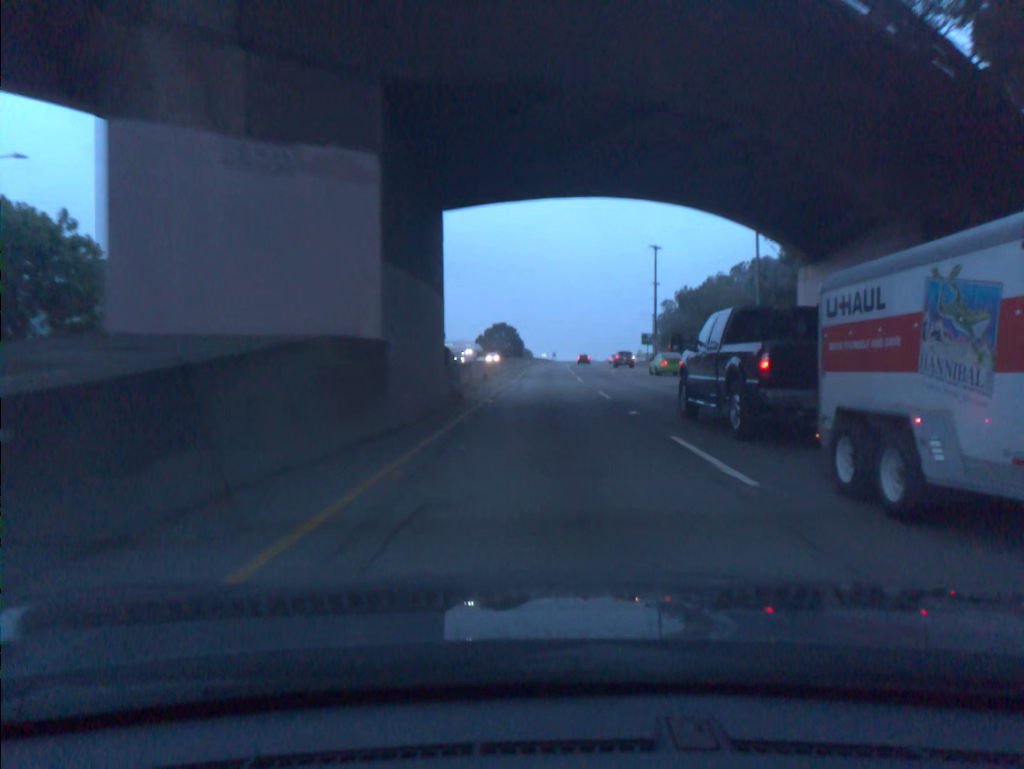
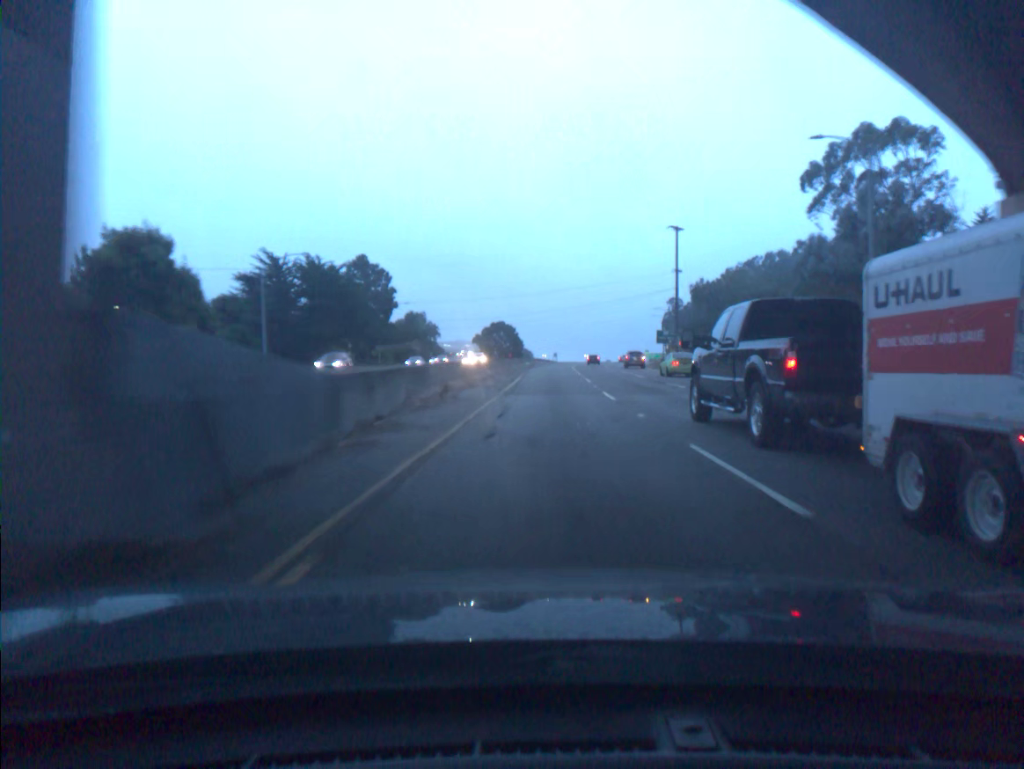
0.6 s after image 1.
(0.0, +16.1) m; 0°
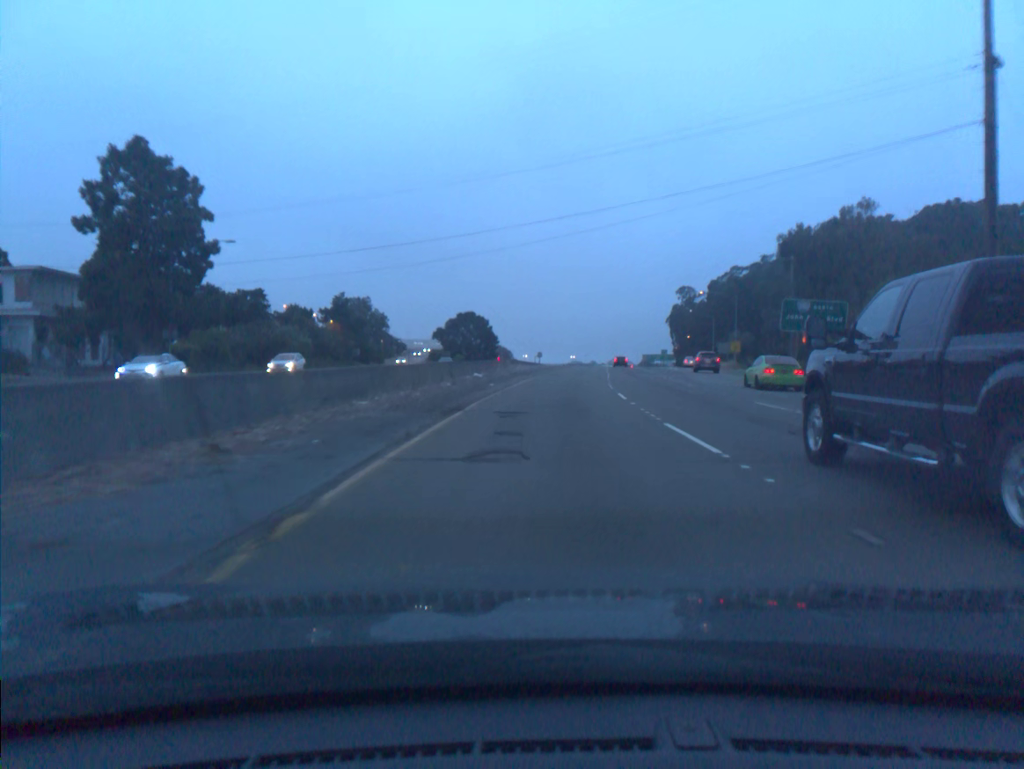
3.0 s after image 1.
(+0.7, +65.1) m; +1°
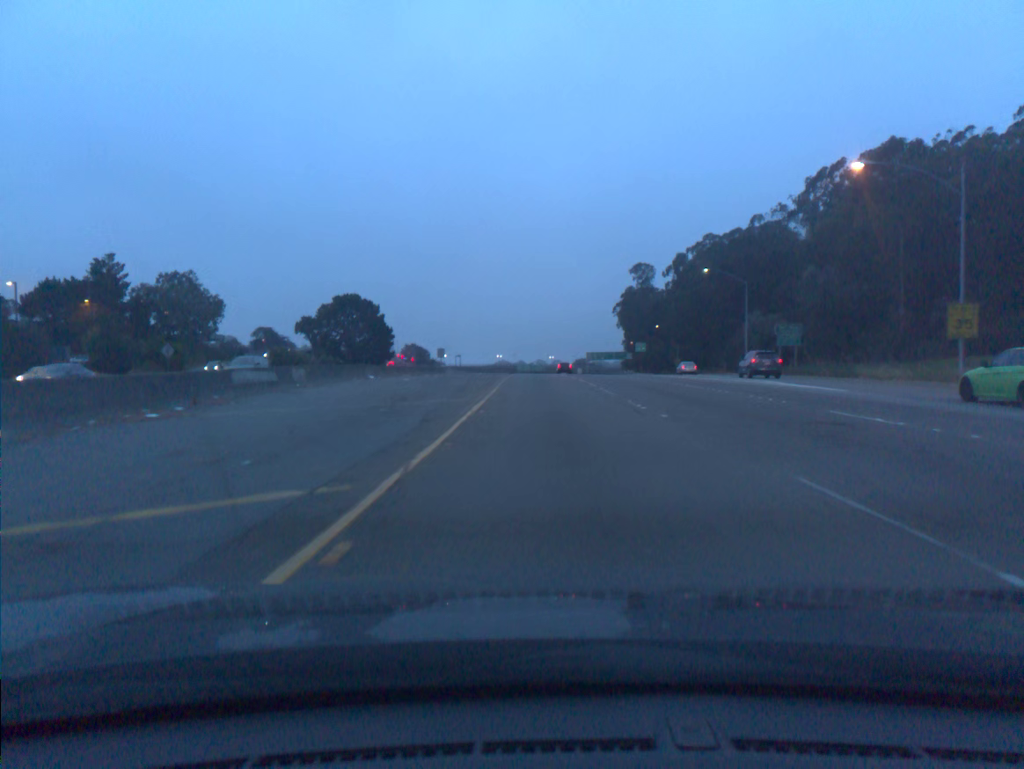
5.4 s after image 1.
(+3.1, +66.8) m; +5°
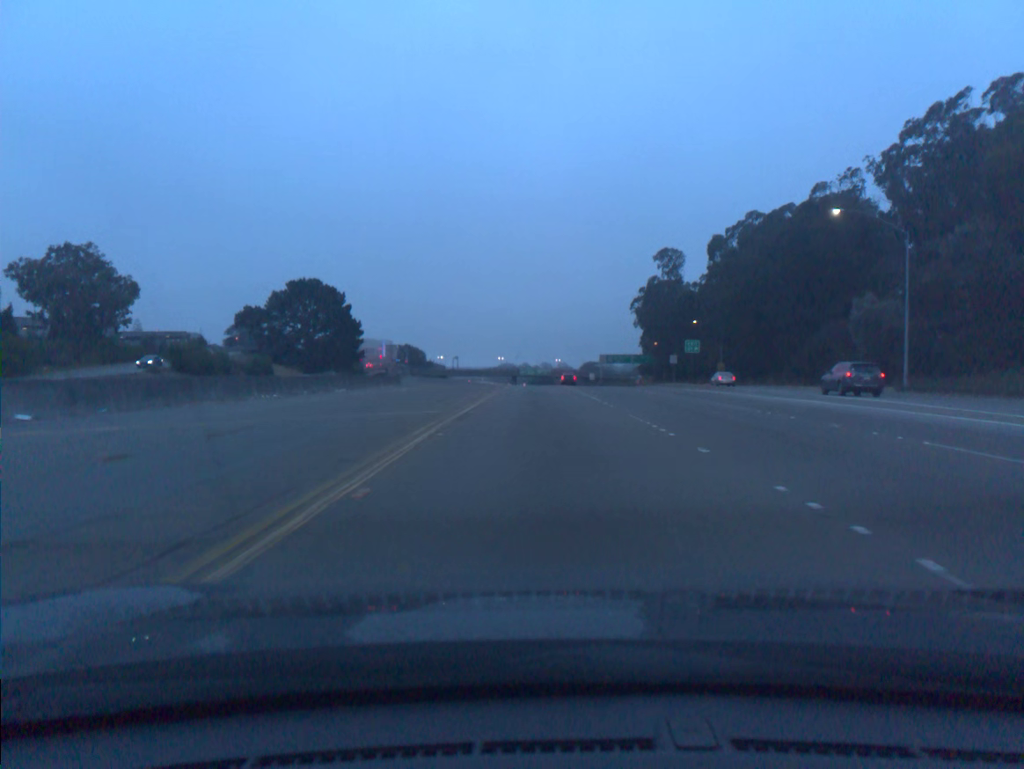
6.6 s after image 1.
(0.0, +34.2) m; 0°
